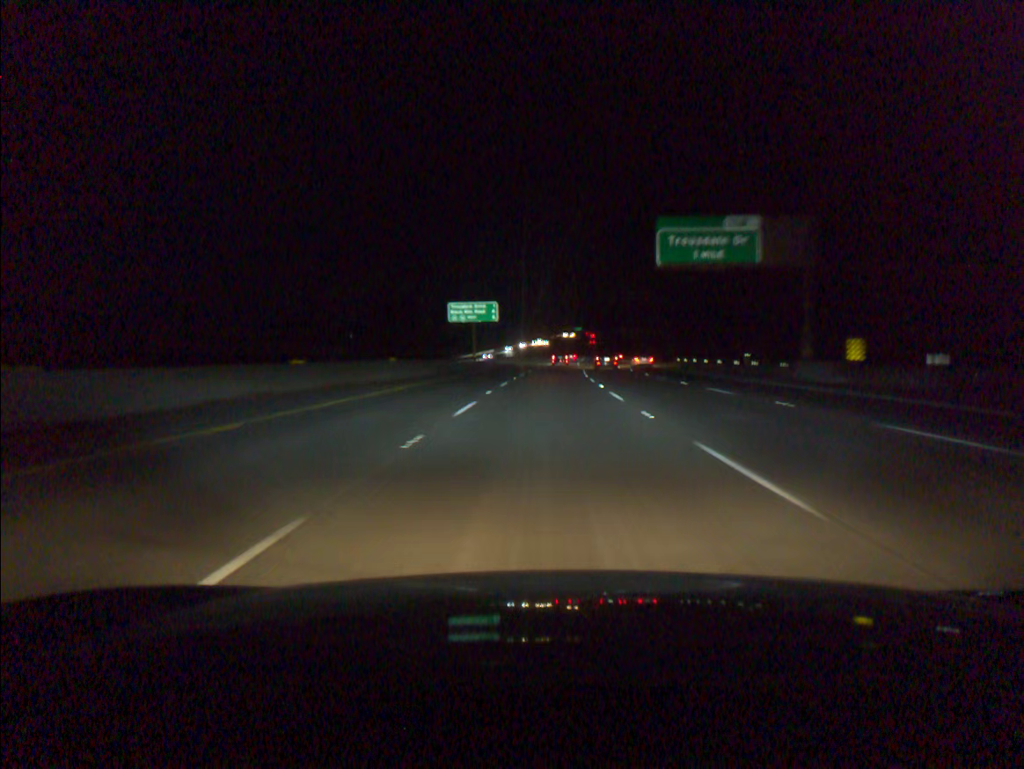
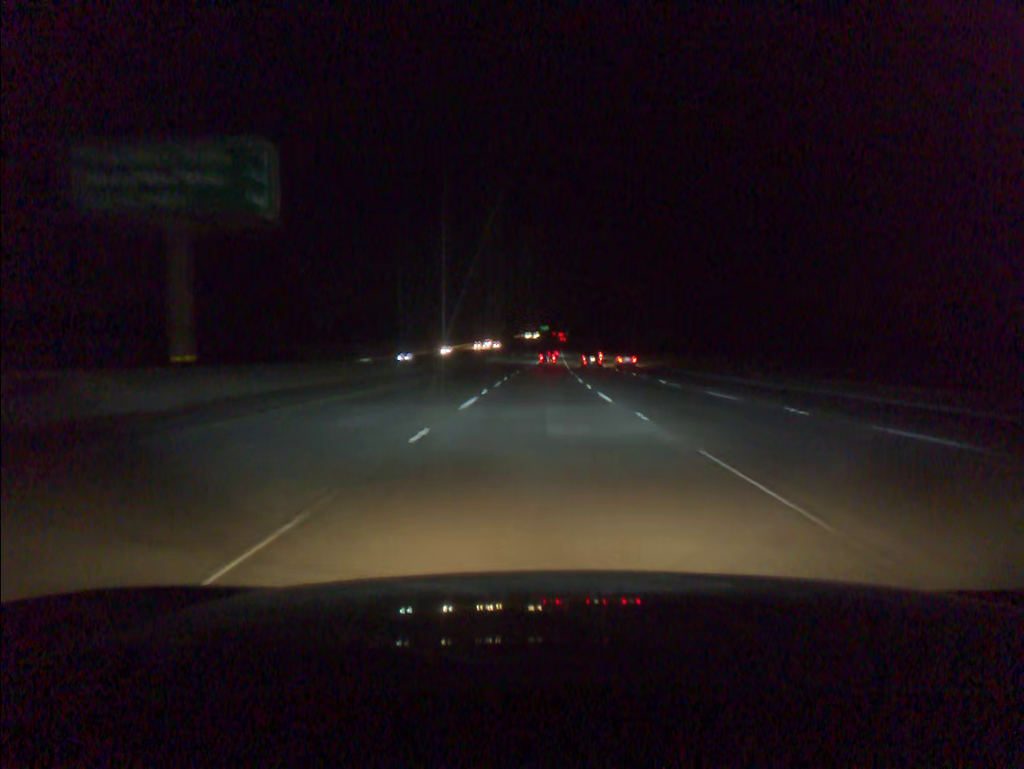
(+1.7, +73.1) m; +2°
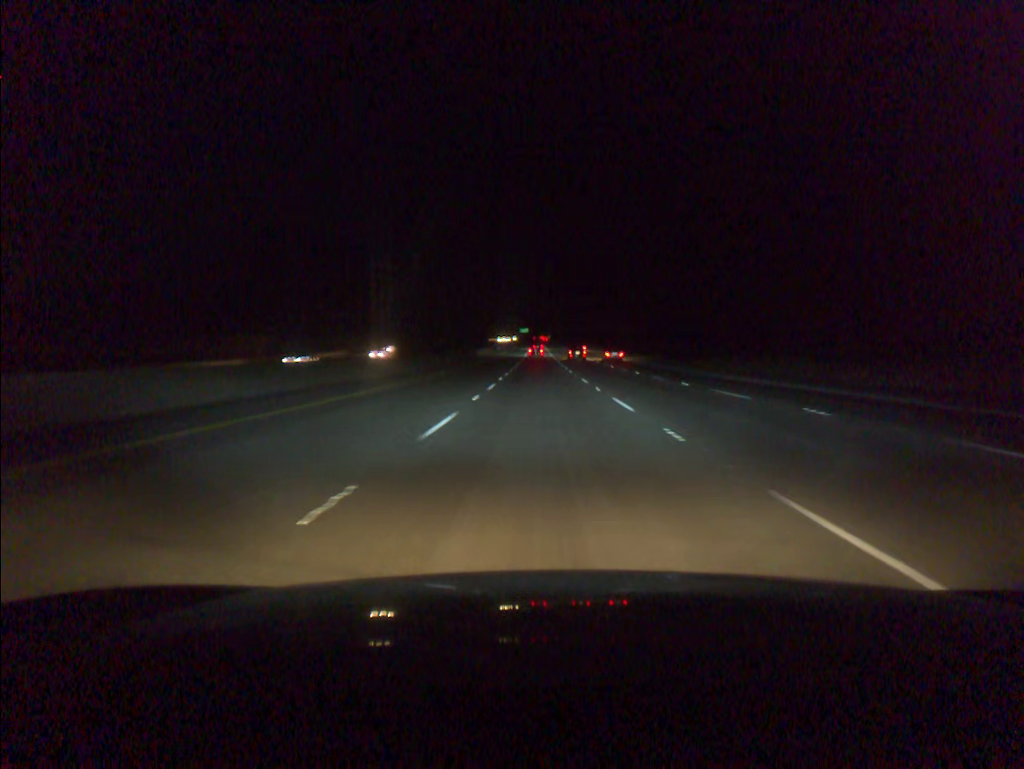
(+0.9, +91.1) m; +1°
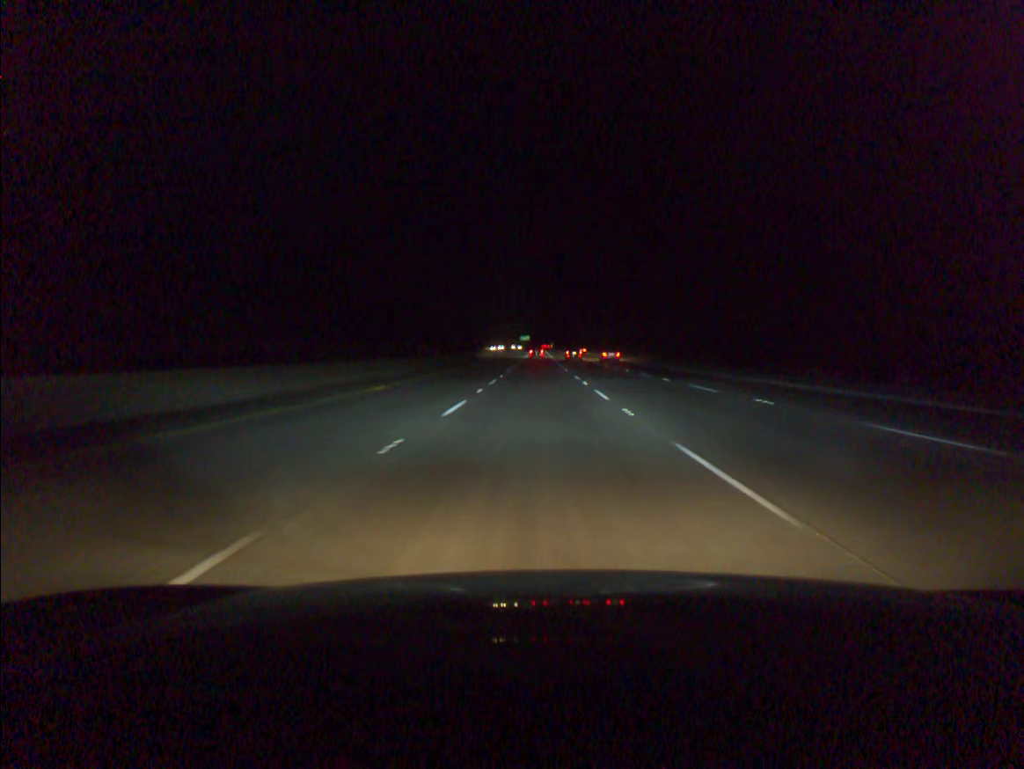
(+0.1, +54.5) m; 0°
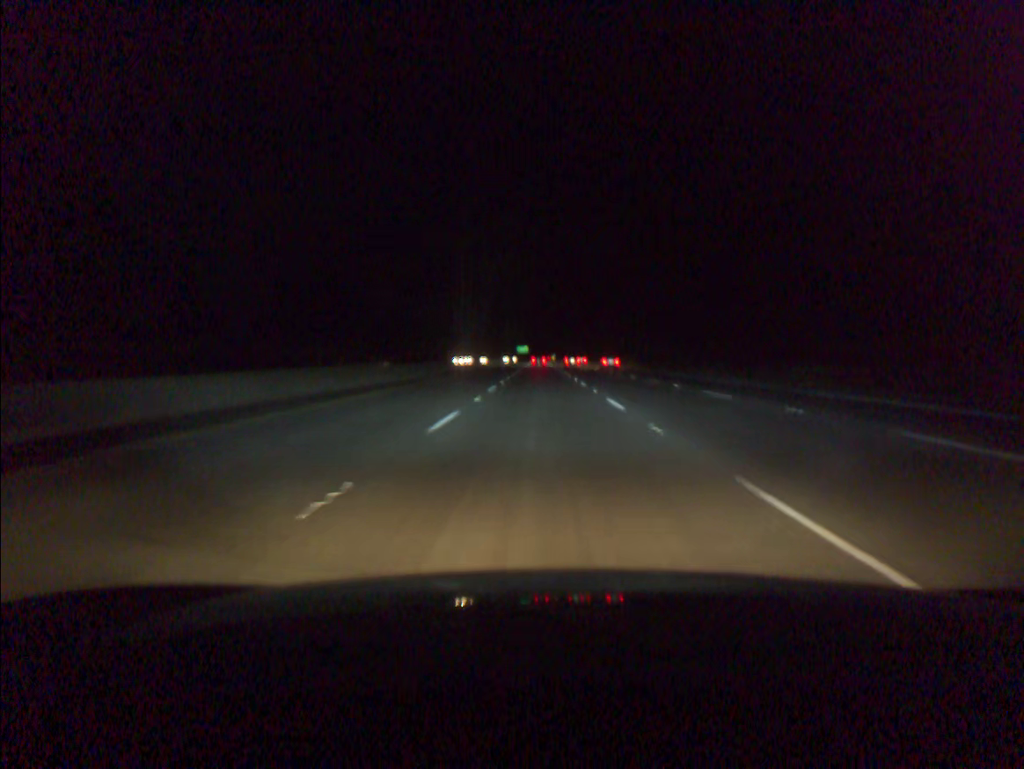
(-0.3, +90.2) m; 0°
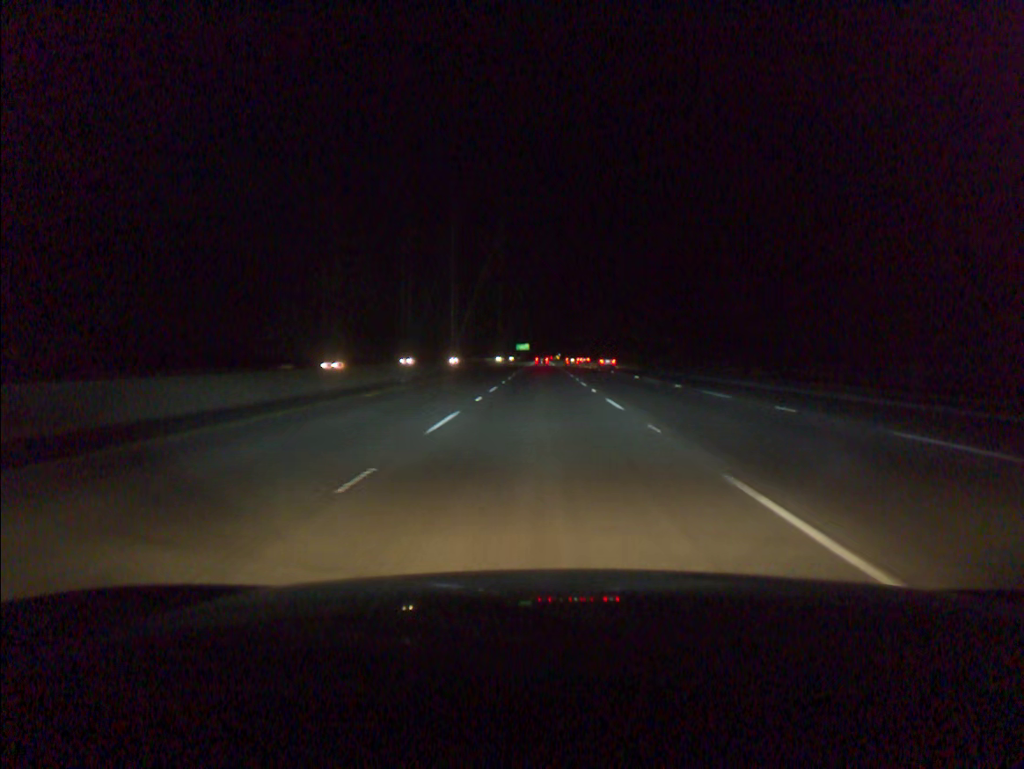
(-0.1, +72.6) m; 0°
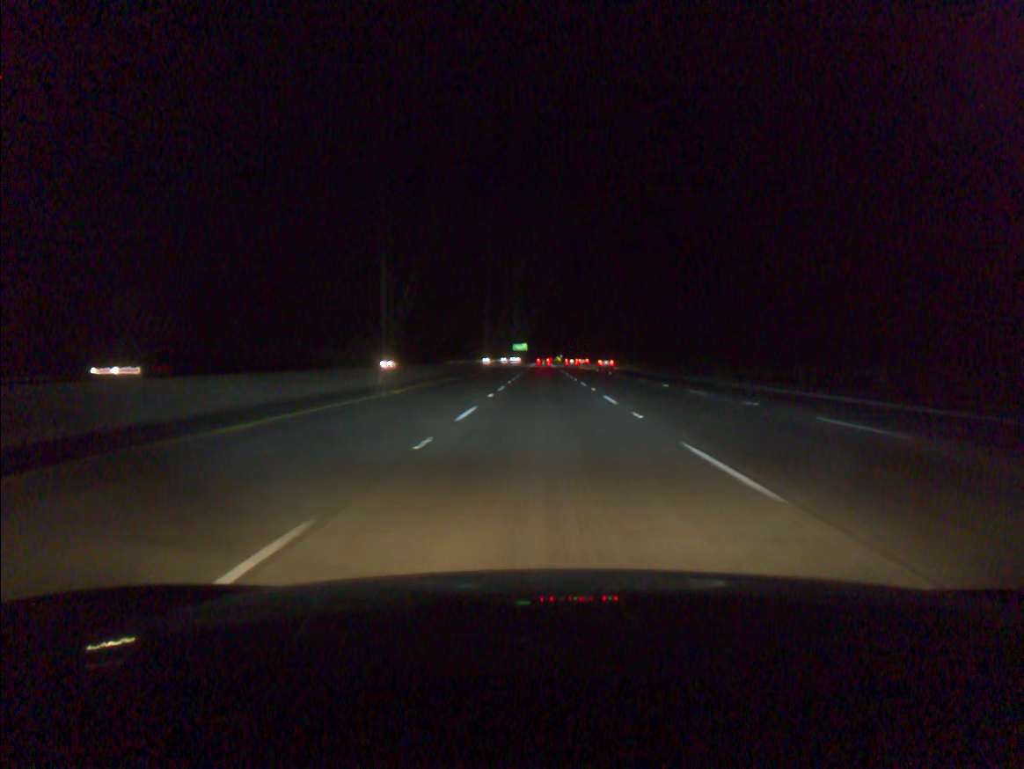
(0.0, +54.7) m; 0°
